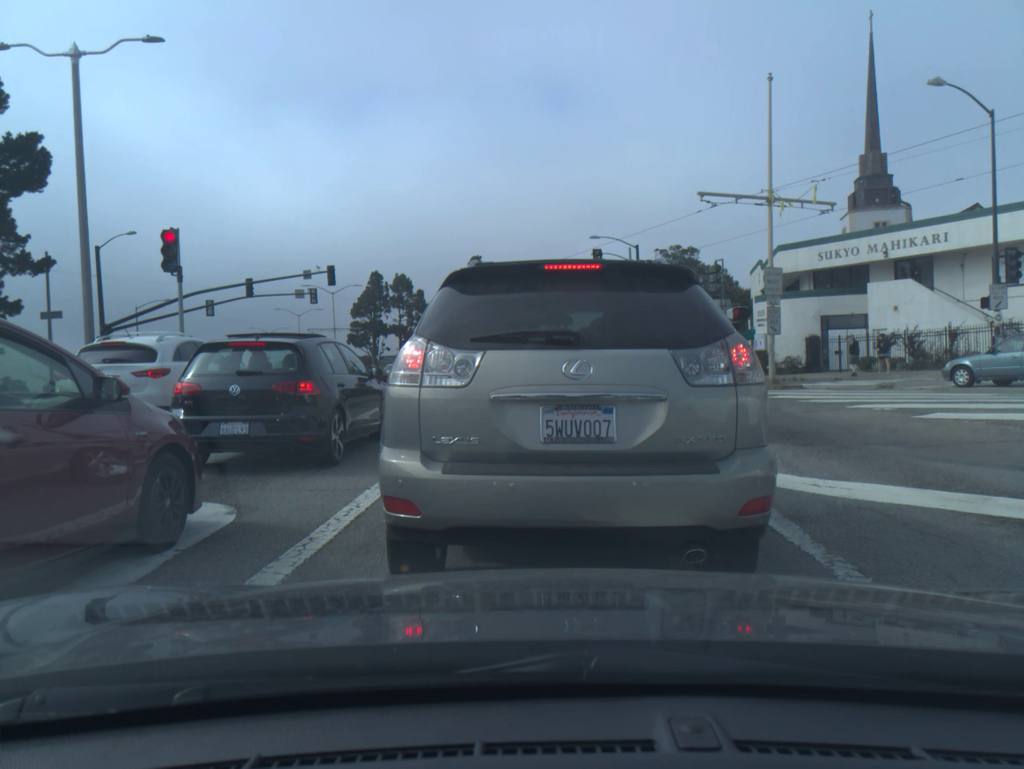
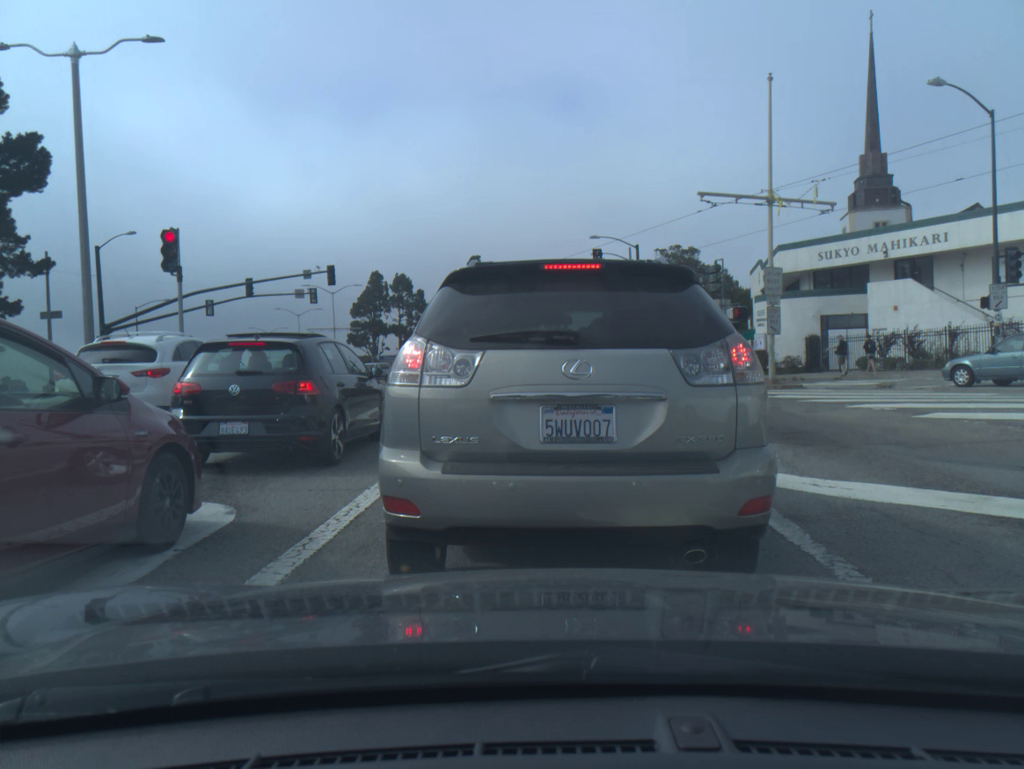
(0.0, 0.0) m; 0°
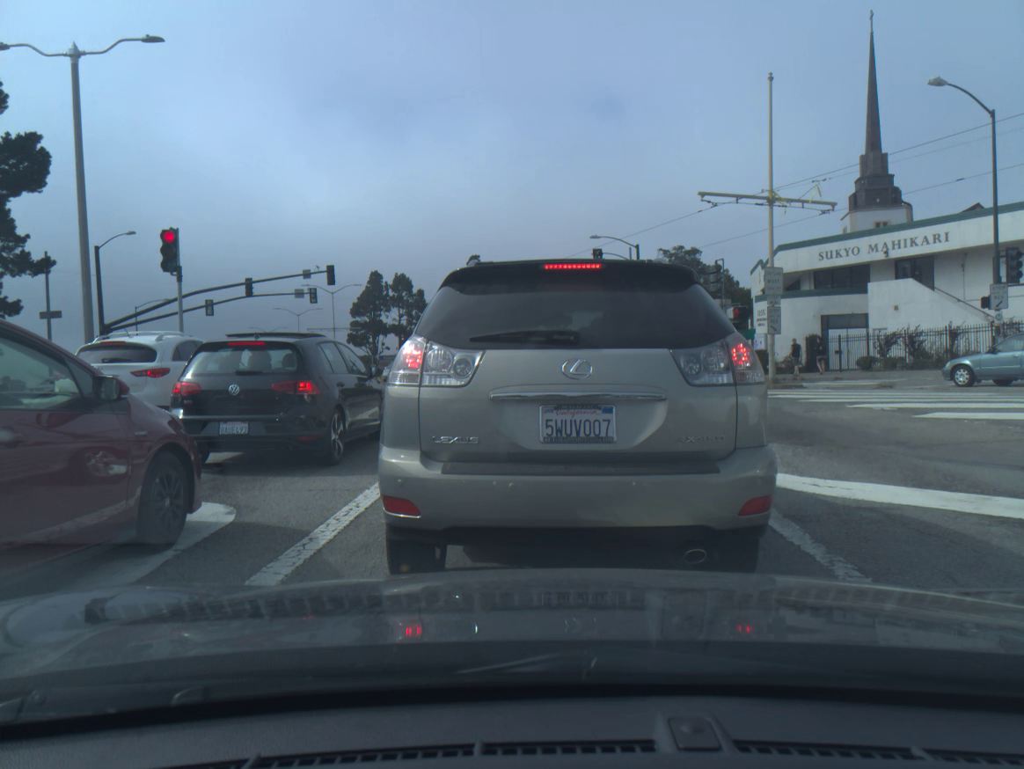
(0.0, 0.0) m; 0°
